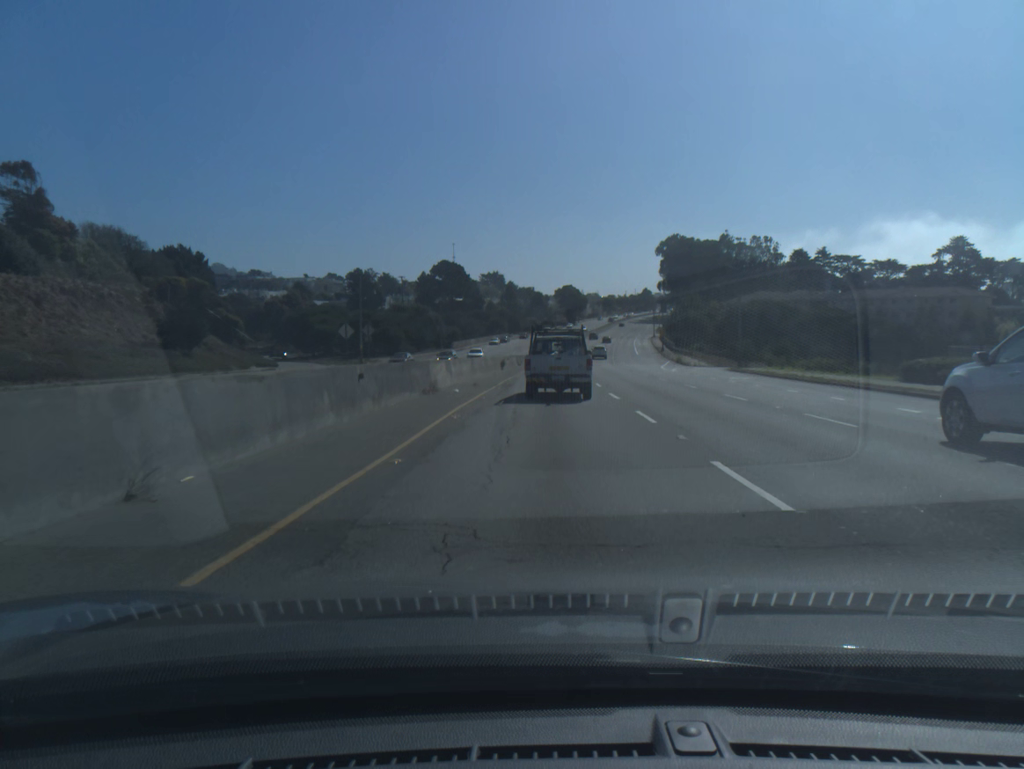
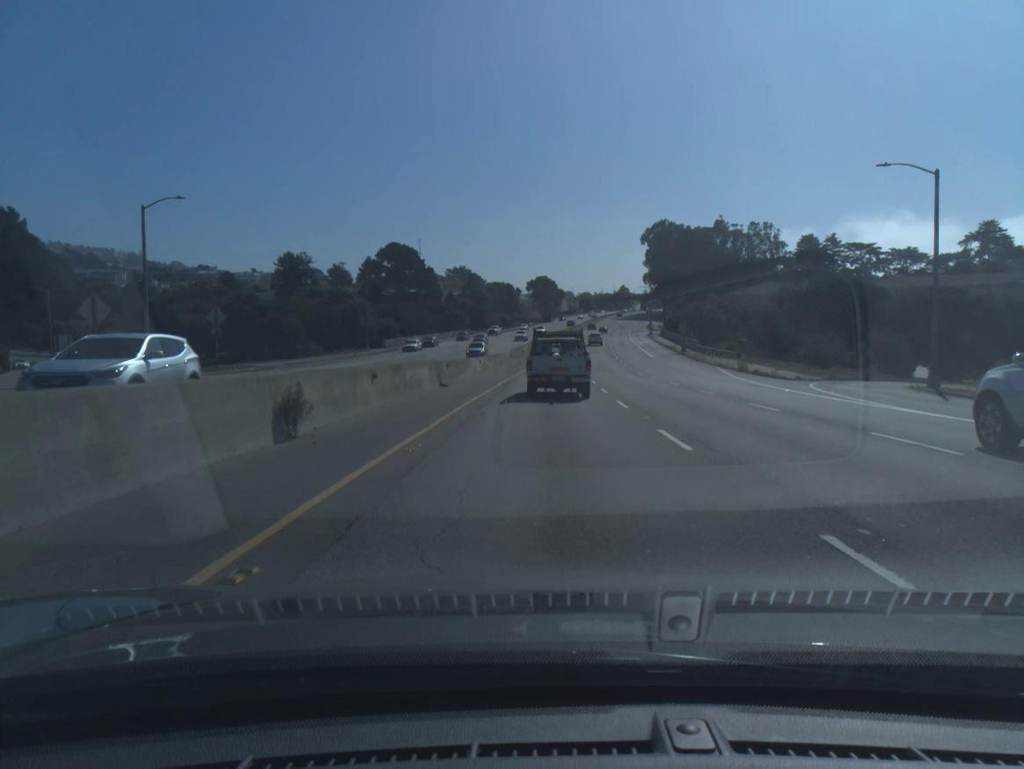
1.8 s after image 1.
(+0.7, +40.6) m; +2°
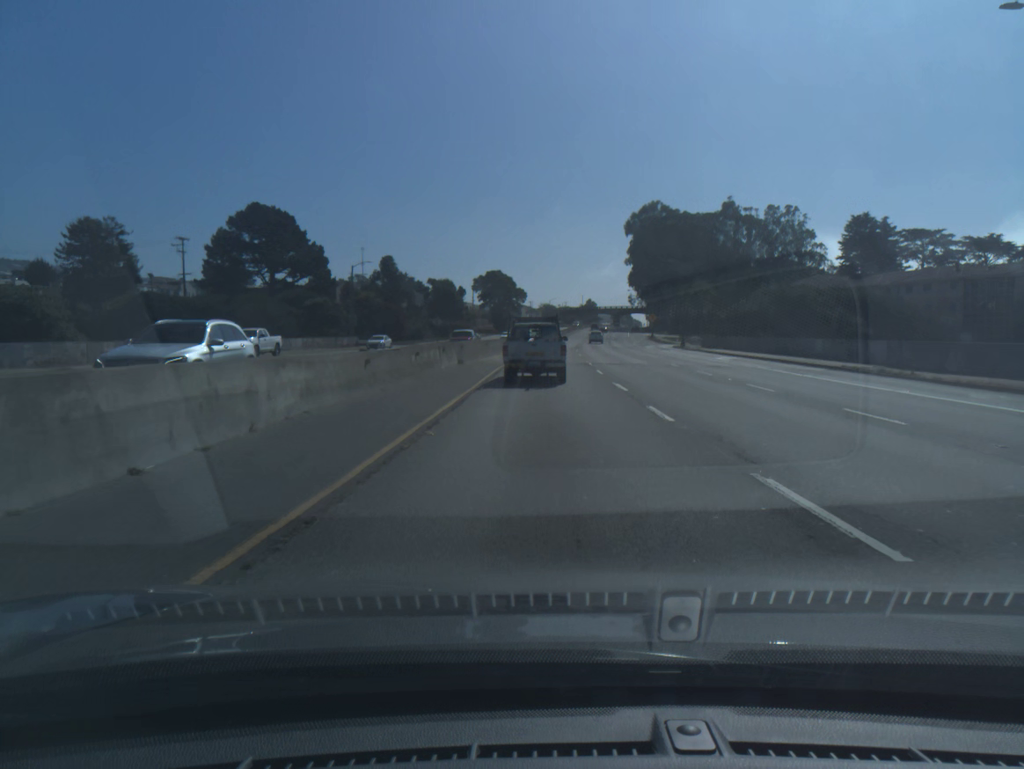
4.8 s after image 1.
(+1.9, +71.7) m; +3°
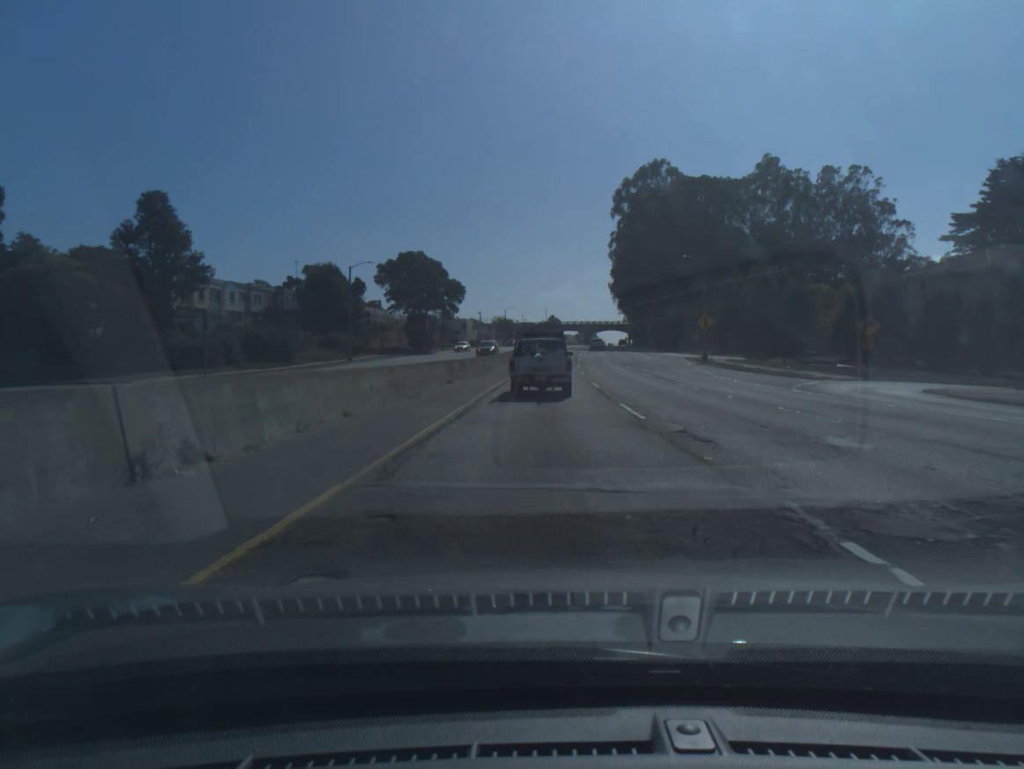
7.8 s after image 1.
(+1.8, +73.7) m; +3°
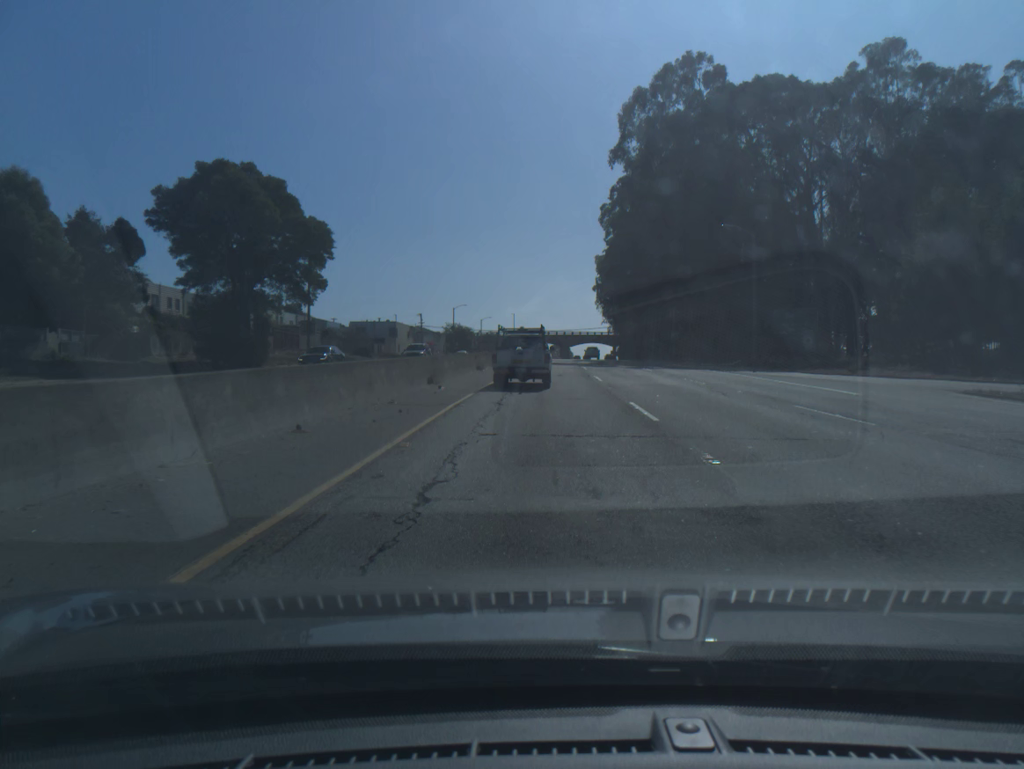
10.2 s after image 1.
(+1.3, +58.7) m; +2°
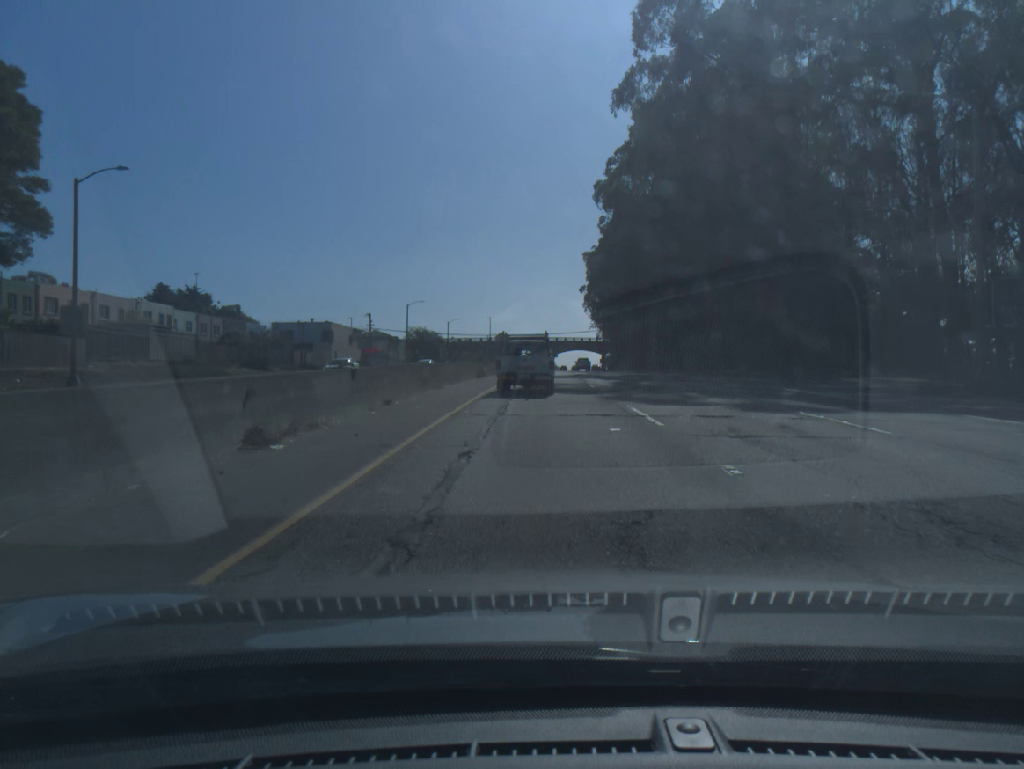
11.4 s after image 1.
(+0.3, +30.2) m; +1°
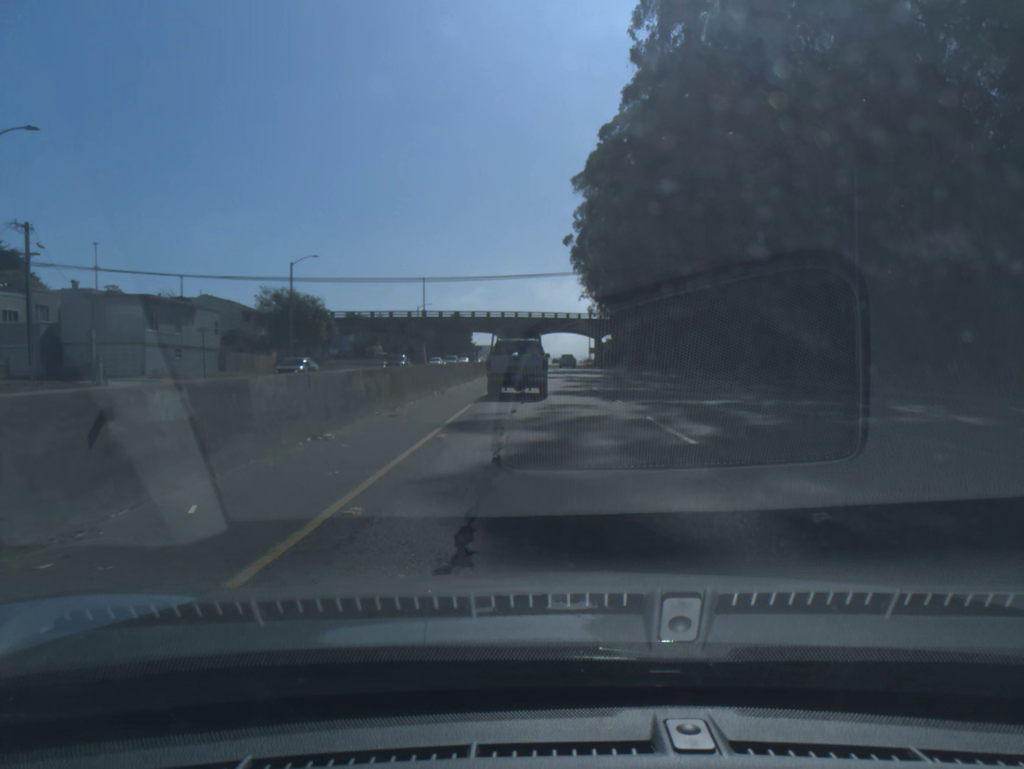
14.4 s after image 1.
(+1.4, +76.5) m; +2°
